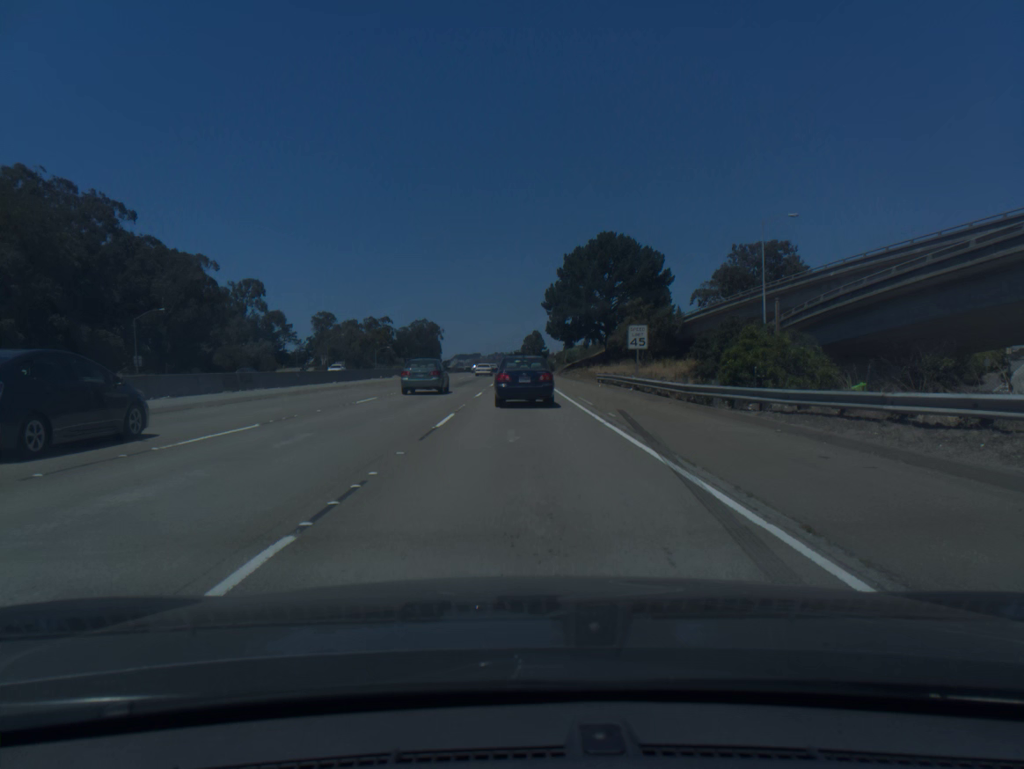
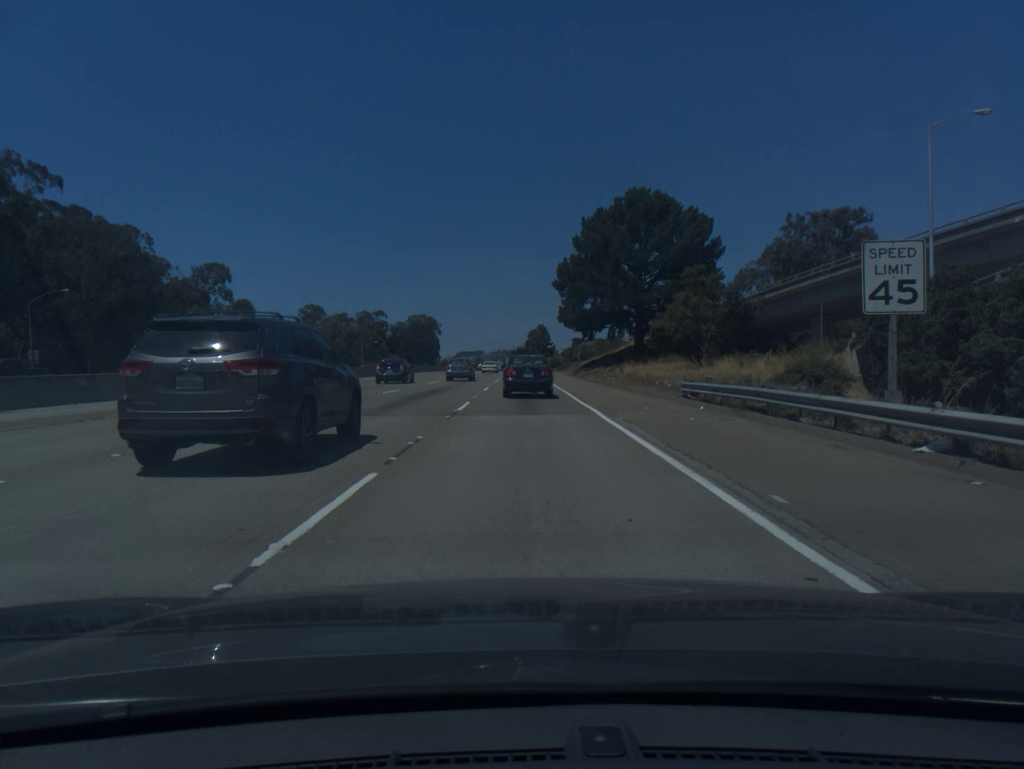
(-0.1, +25.4) m; 0°
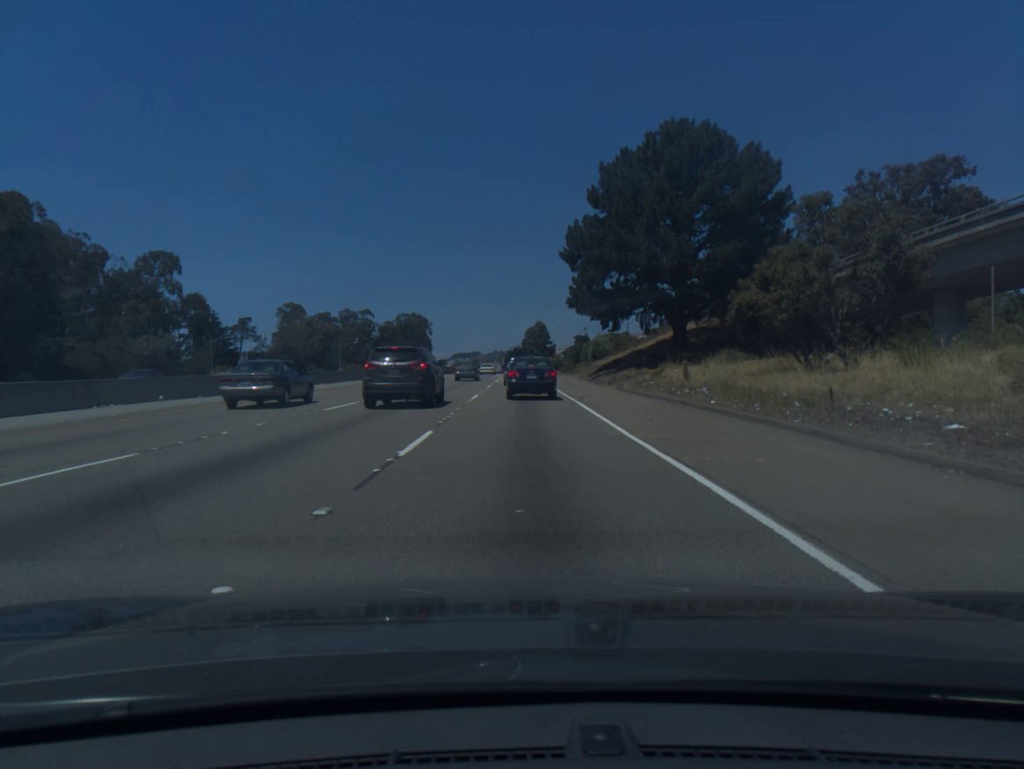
(+0.1, +23.2) m; +1°
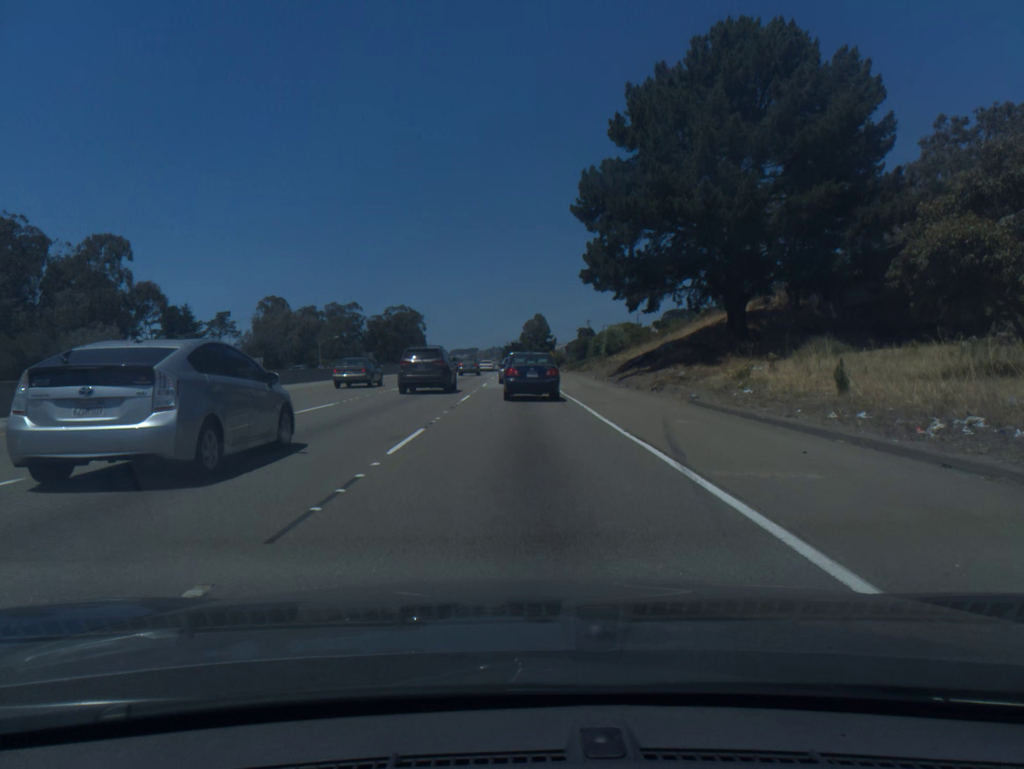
(0.0, +17.0) m; 0°
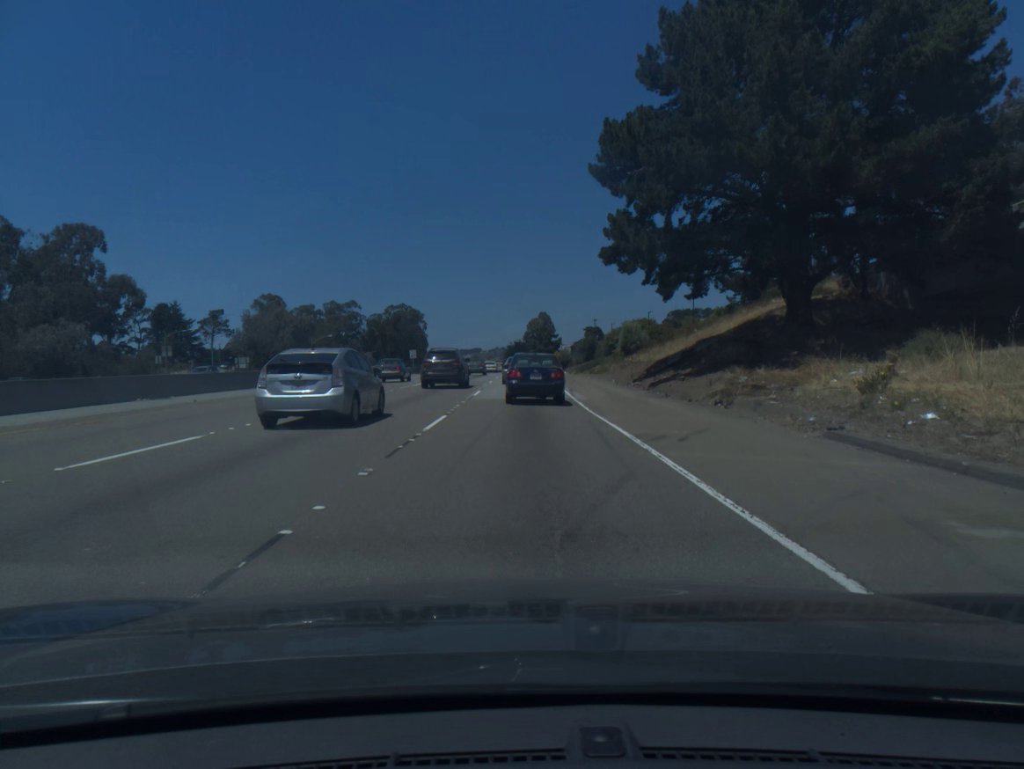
(0.0, +10.0) m; 0°
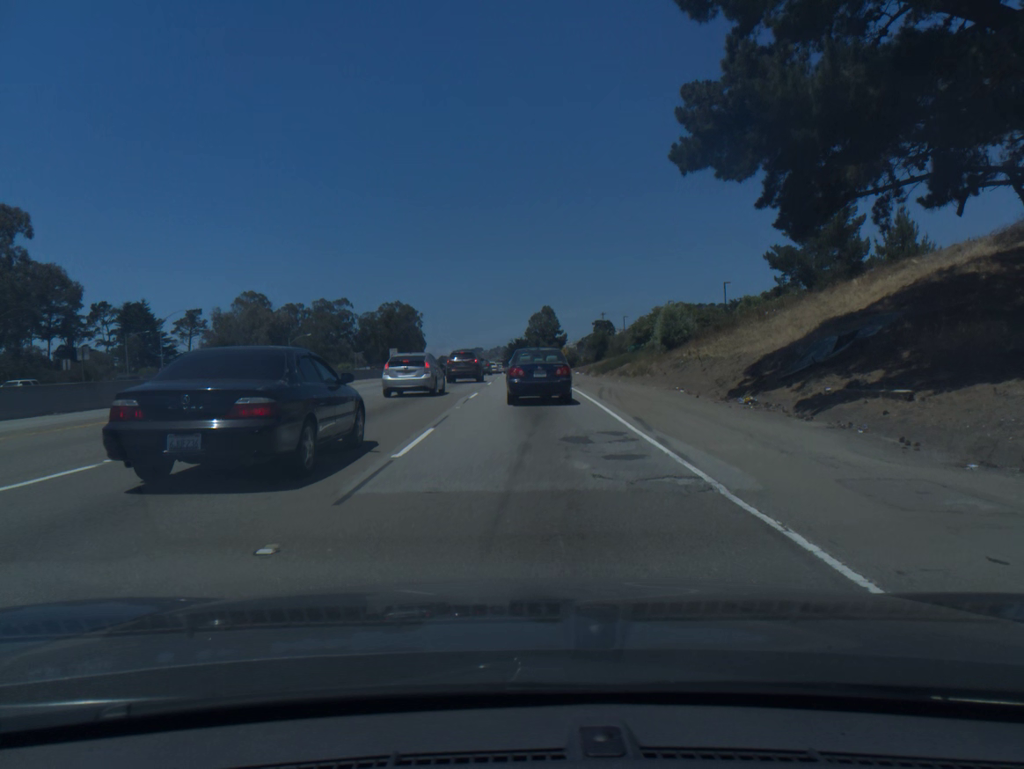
(-0.1, +18.3) m; 0°
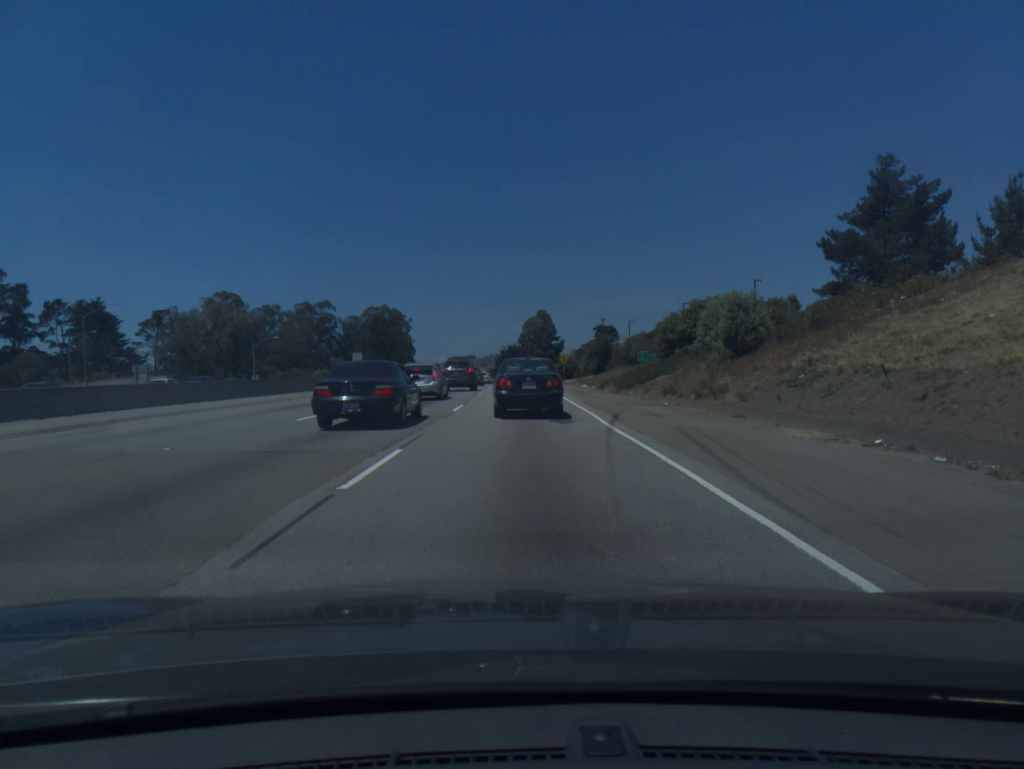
(+0.1, +16.8) m; +1°
